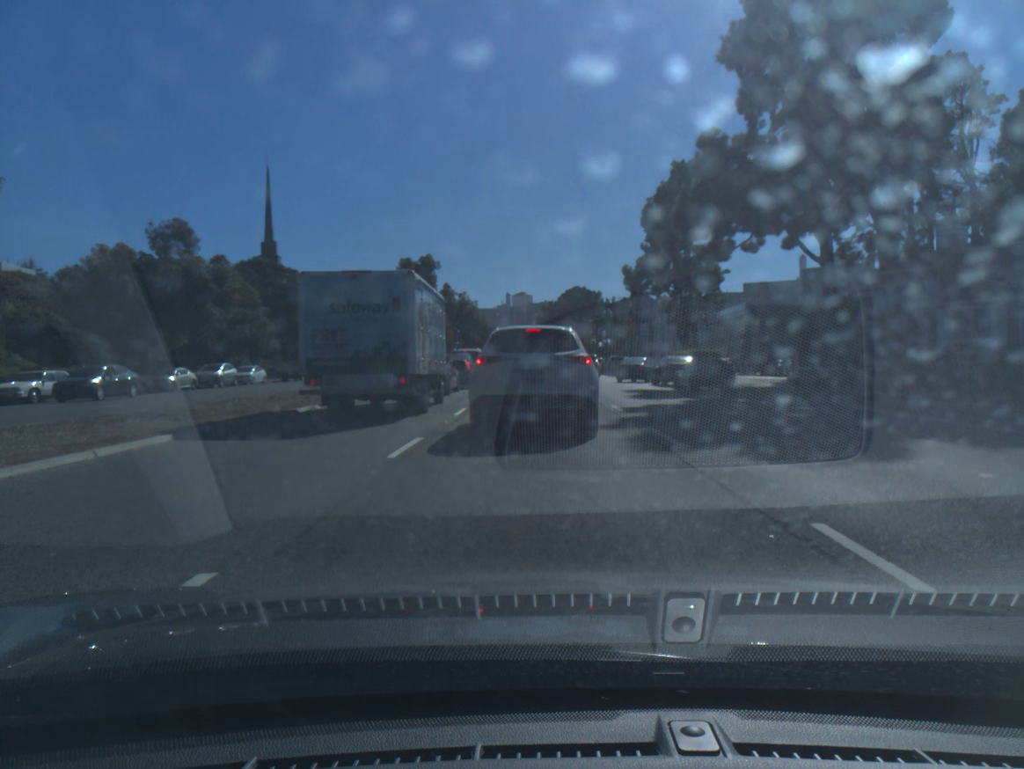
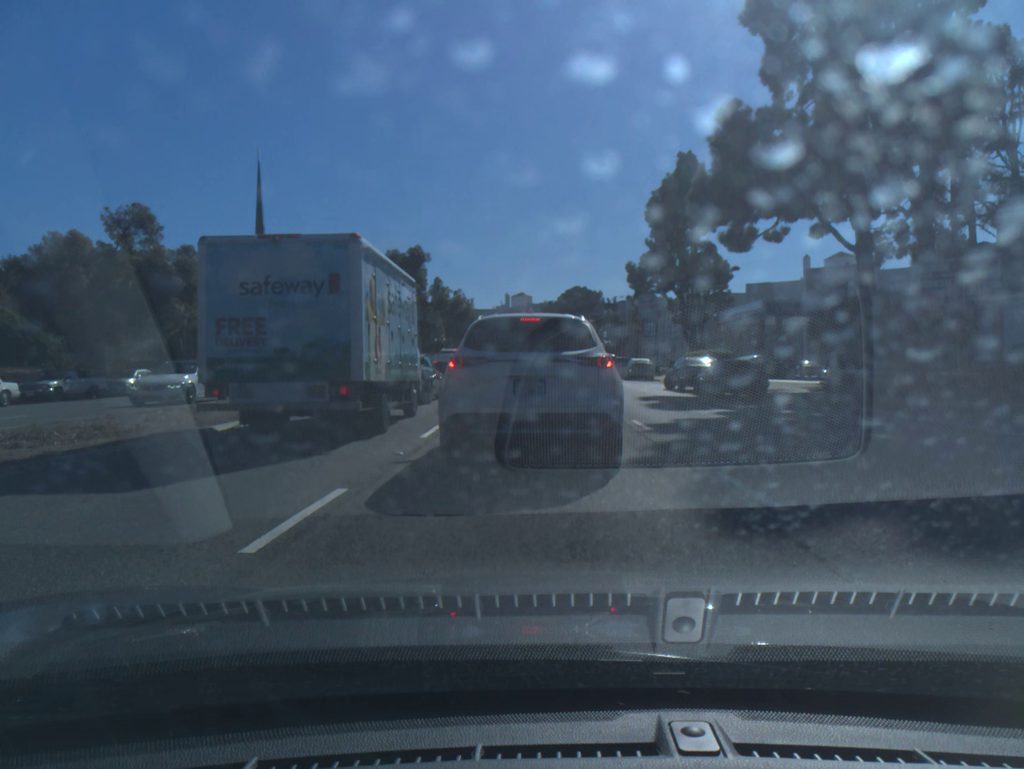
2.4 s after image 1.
(-0.1, +4.8) m; 0°
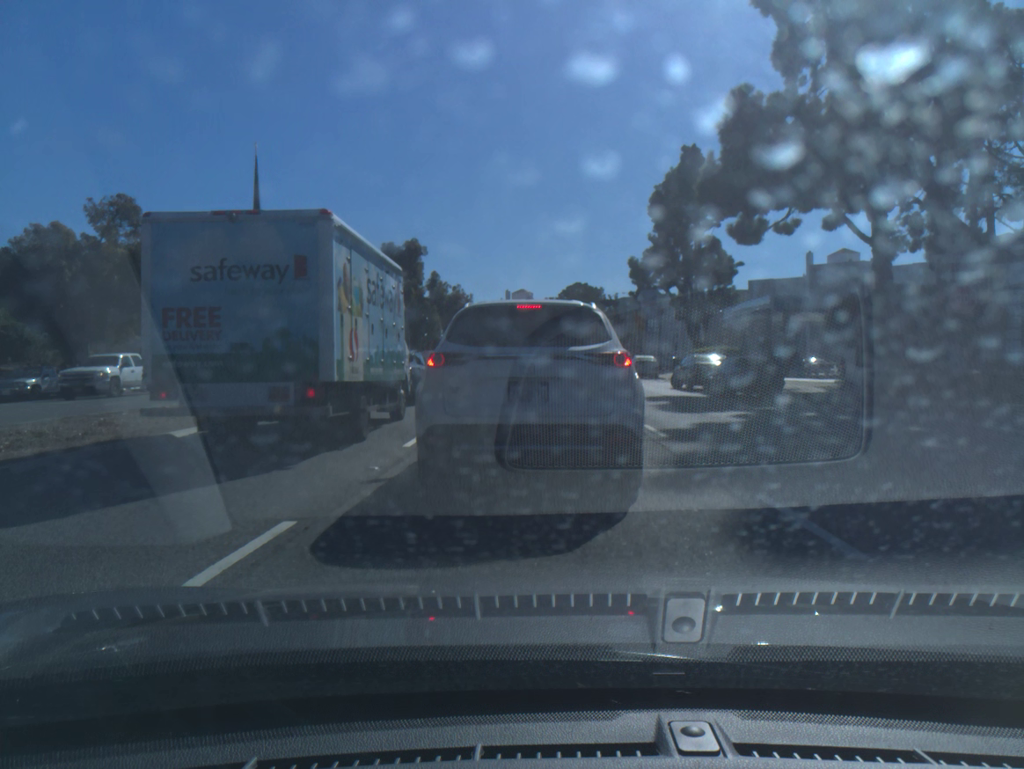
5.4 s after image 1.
(0.0, +1.7) m; 0°
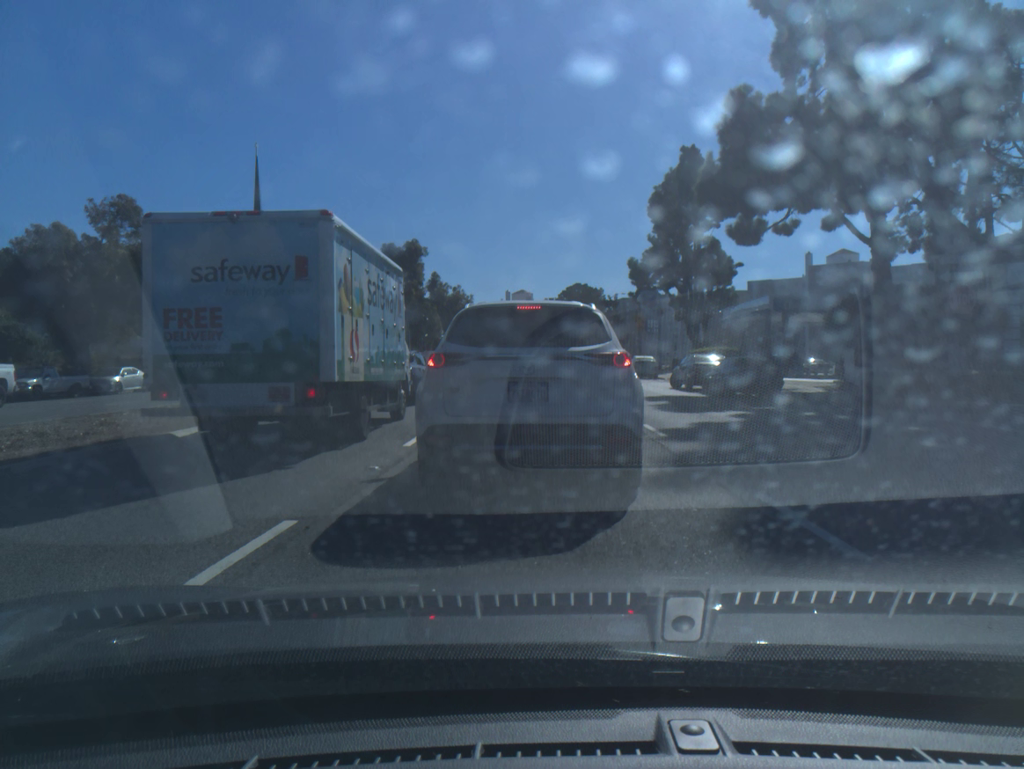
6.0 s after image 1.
(0.0, 0.0) m; 0°
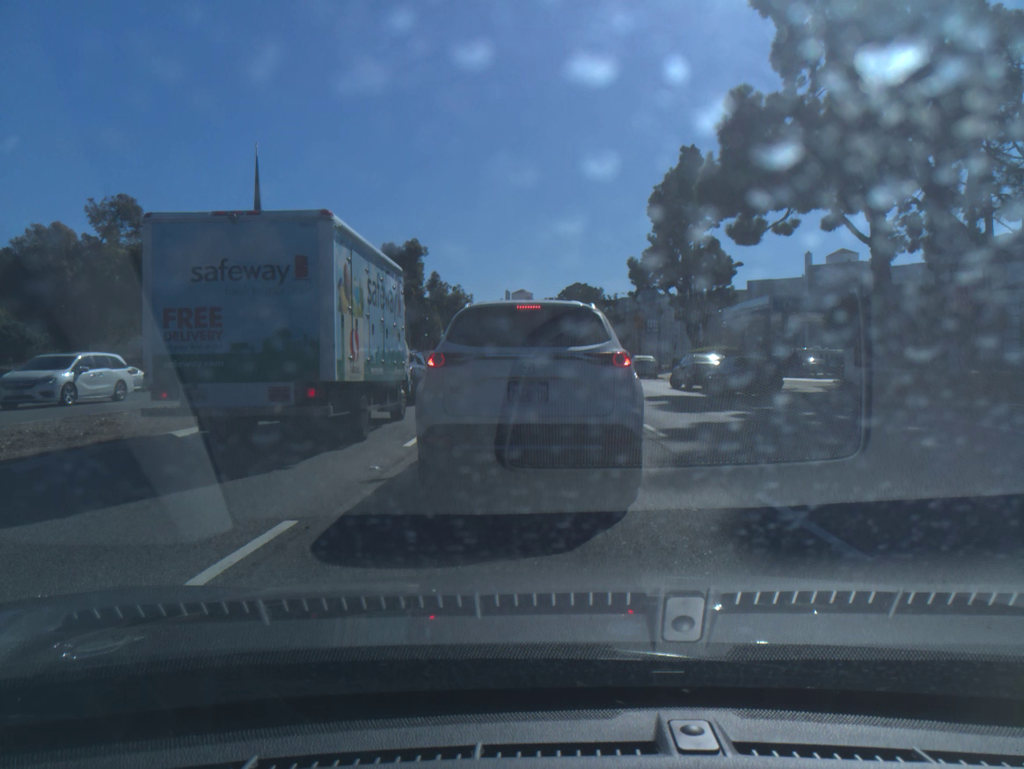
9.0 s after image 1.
(0.0, 0.0) m; 0°
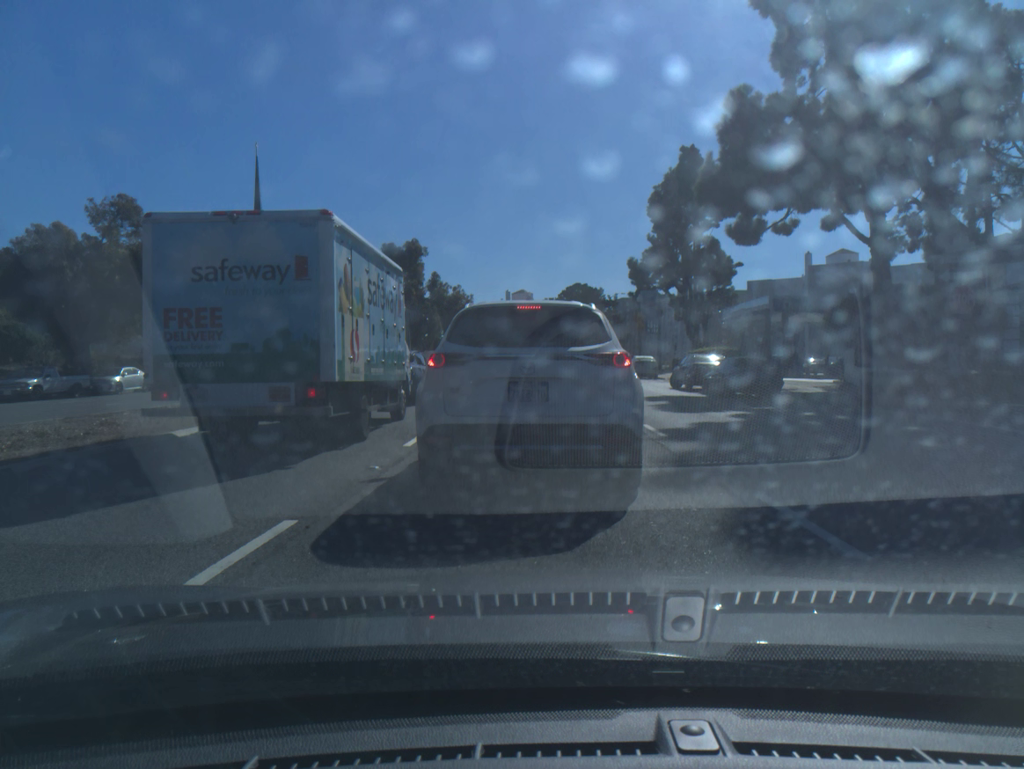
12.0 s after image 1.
(0.0, 0.0) m; 0°
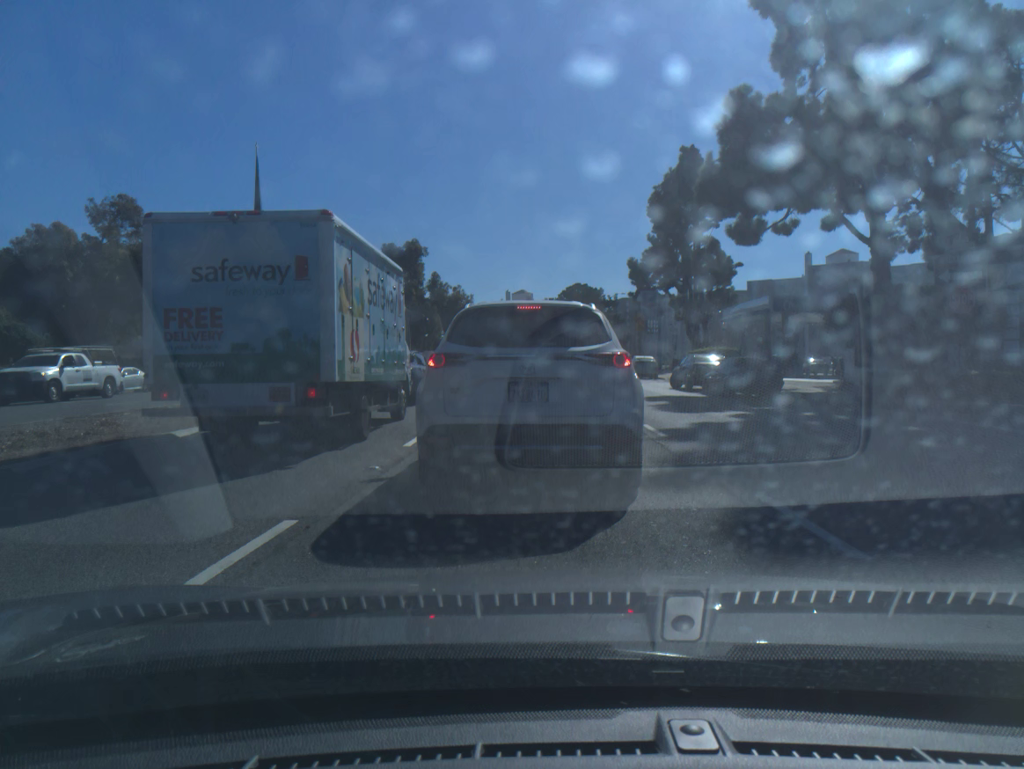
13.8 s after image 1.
(0.0, 0.0) m; 0°
